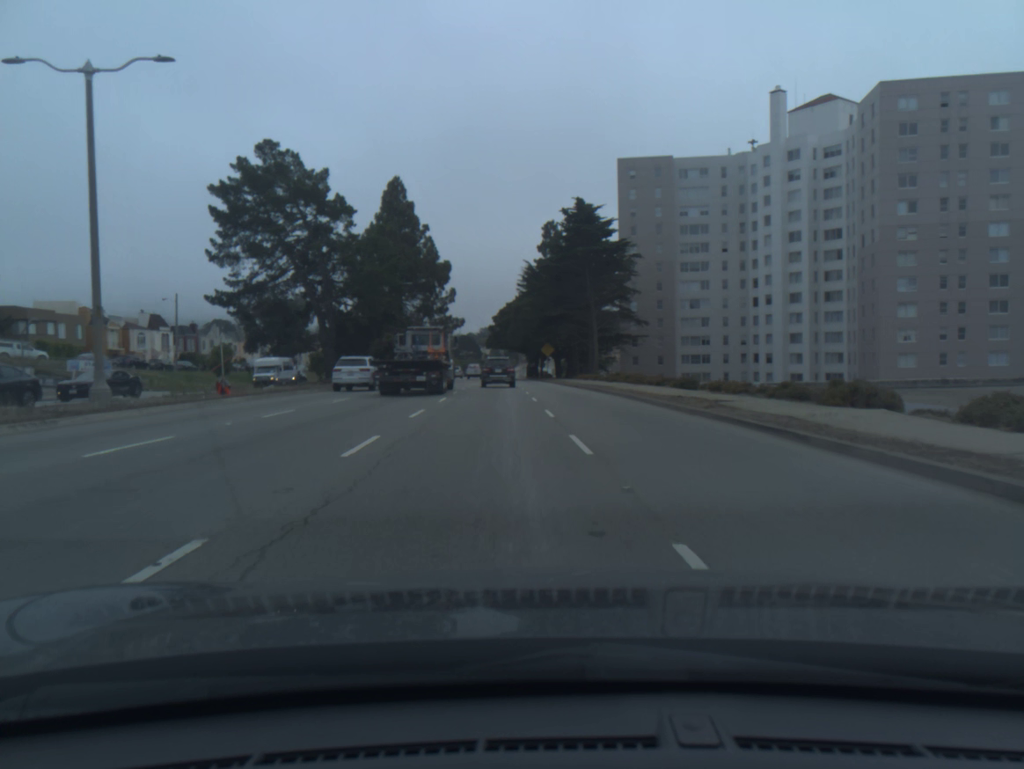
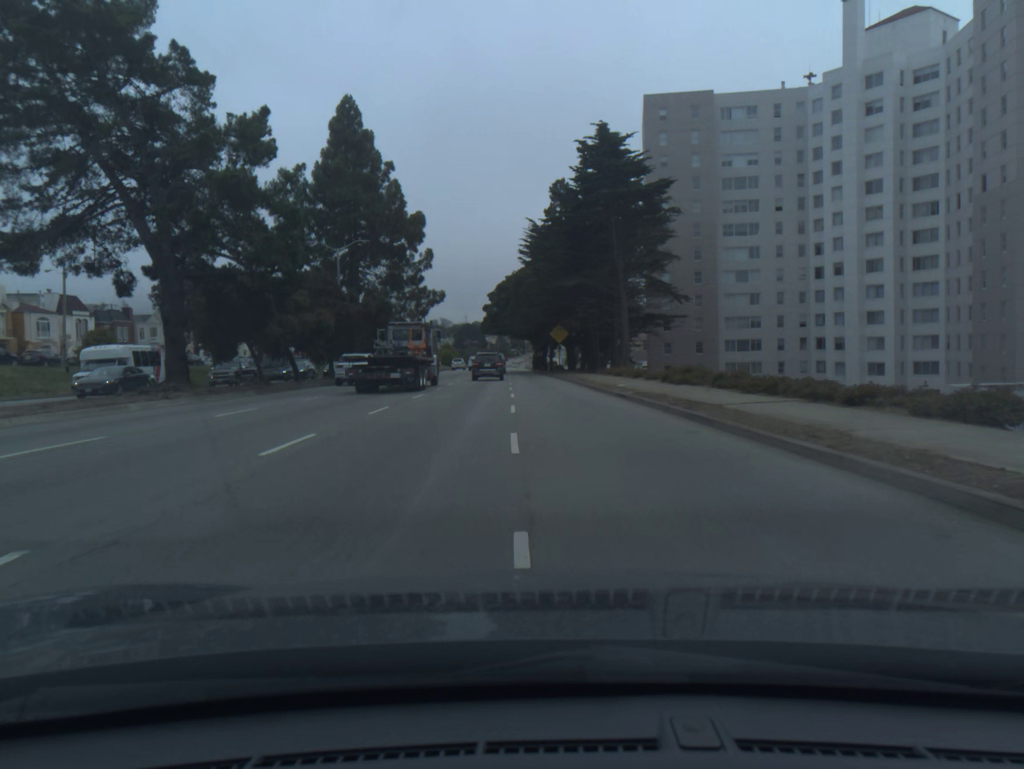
(-0.1, +22.4) m; -1°
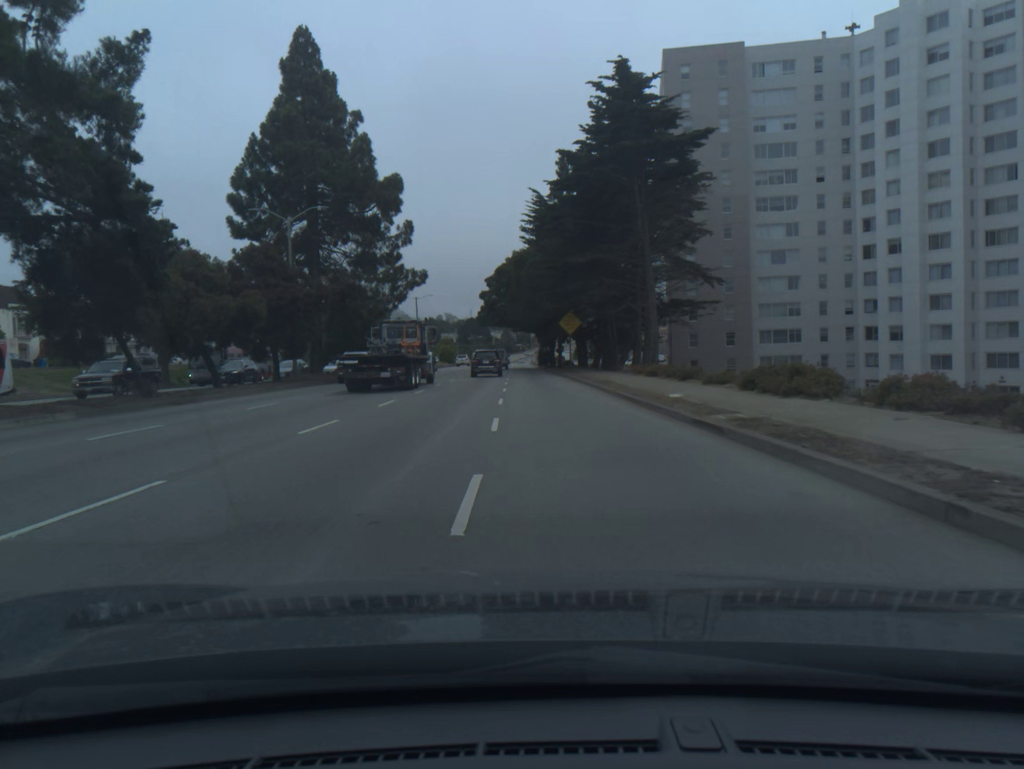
(0.0, +11.9) m; 0°
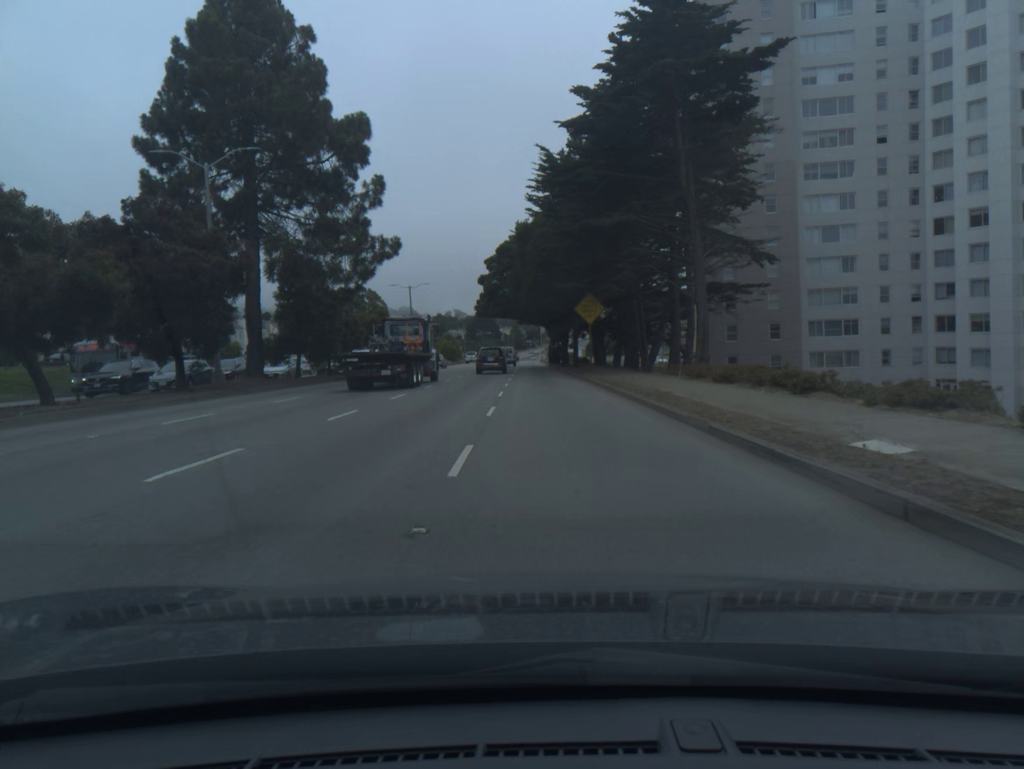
(-0.1, +12.1) m; -1°
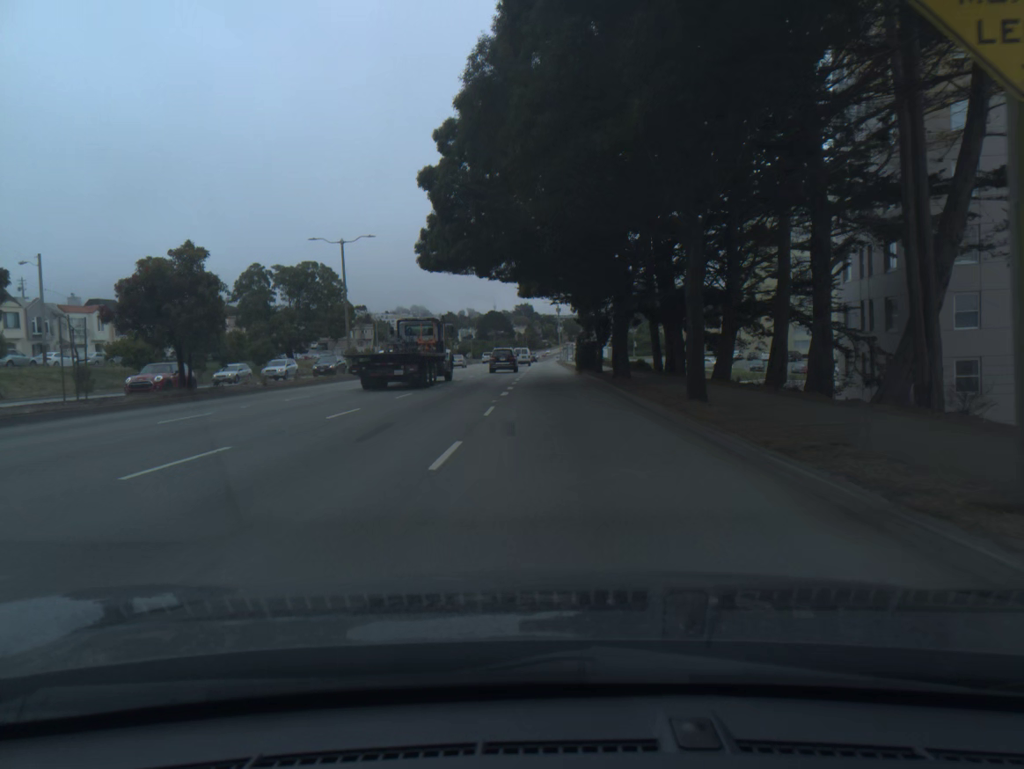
(-0.4, +36.9) m; -1°
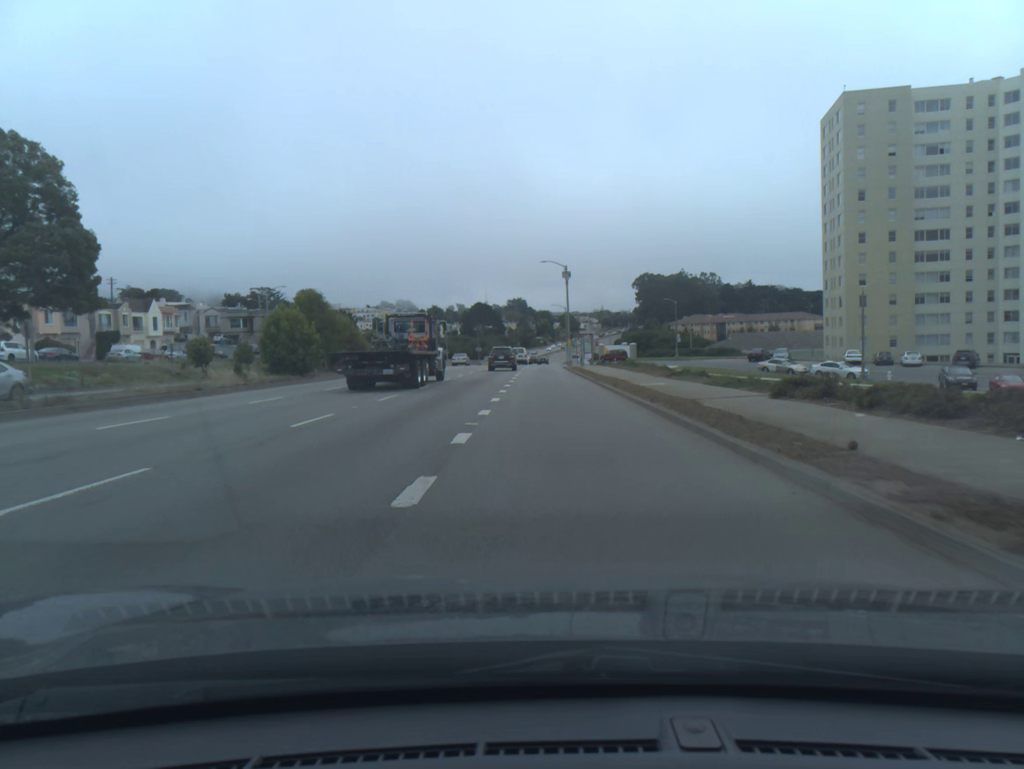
(-0.2, +53.8) m; 0°
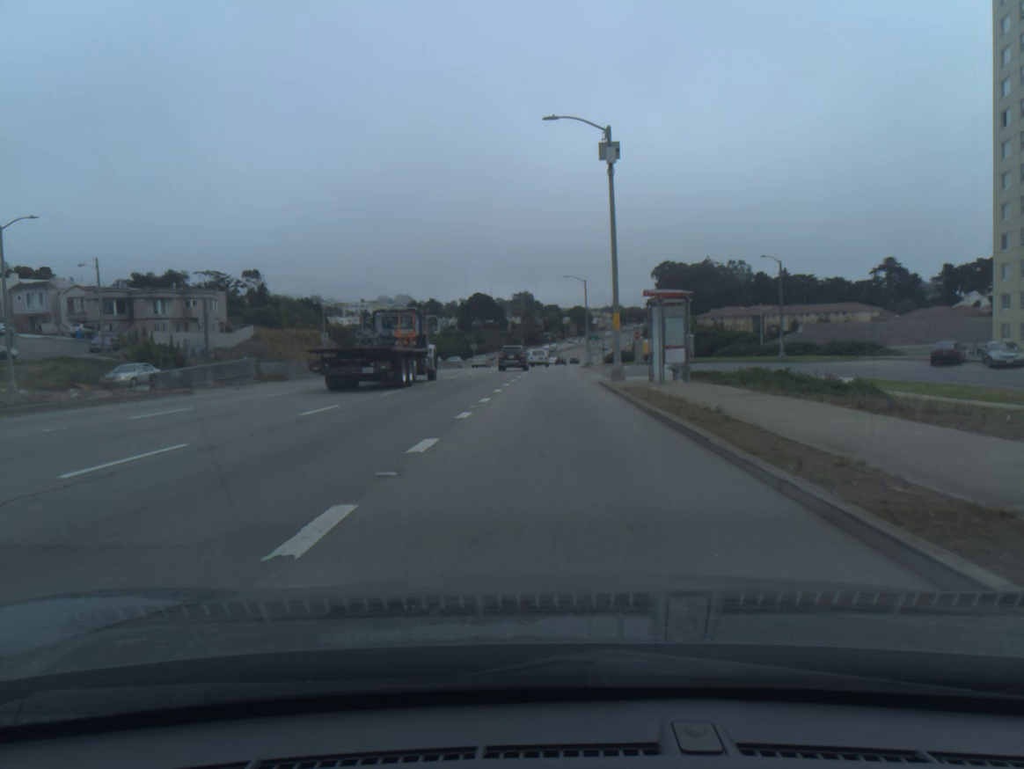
(+0.1, +42.7) m; -1°
